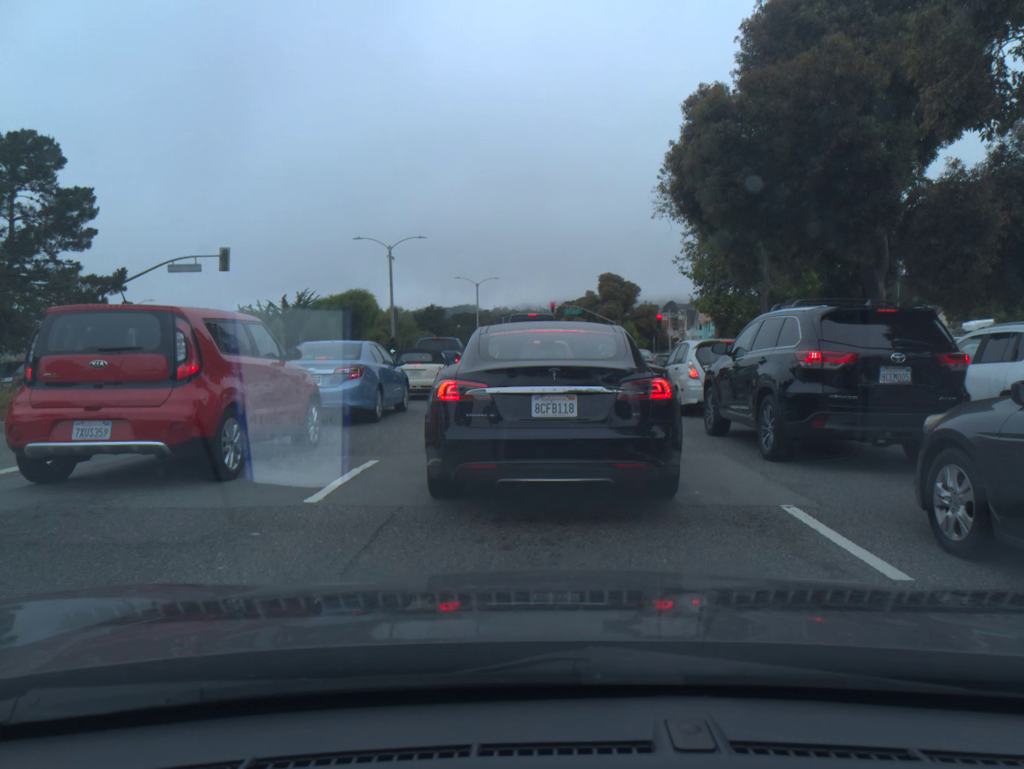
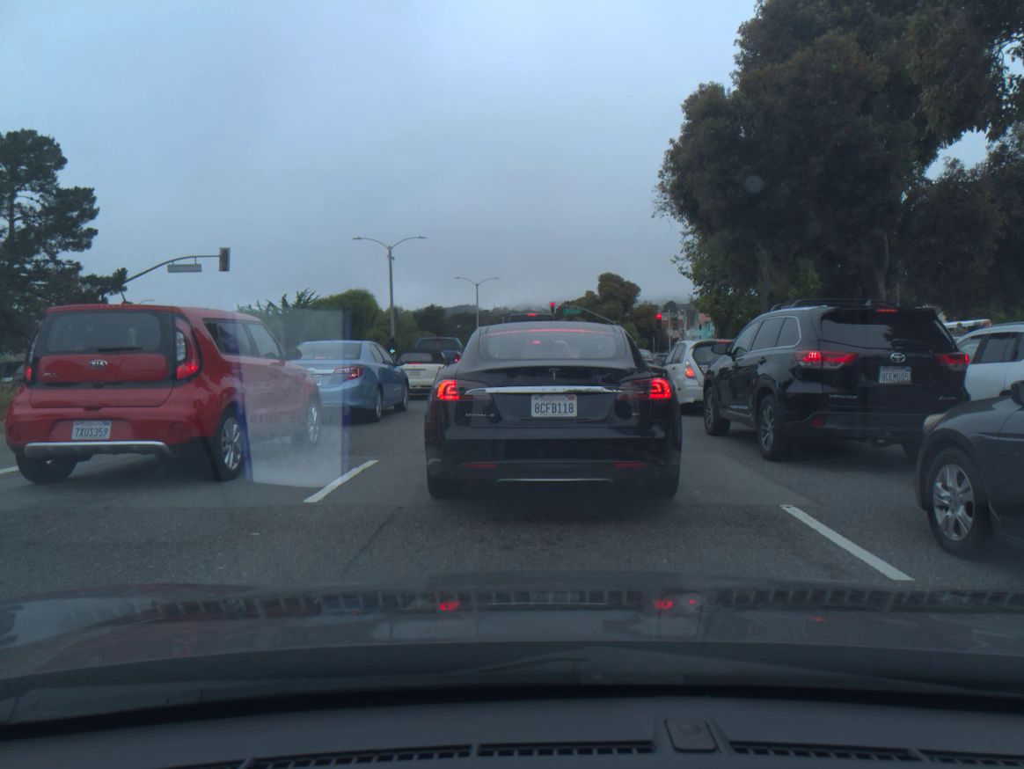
(0.0, 0.0) m; 0°
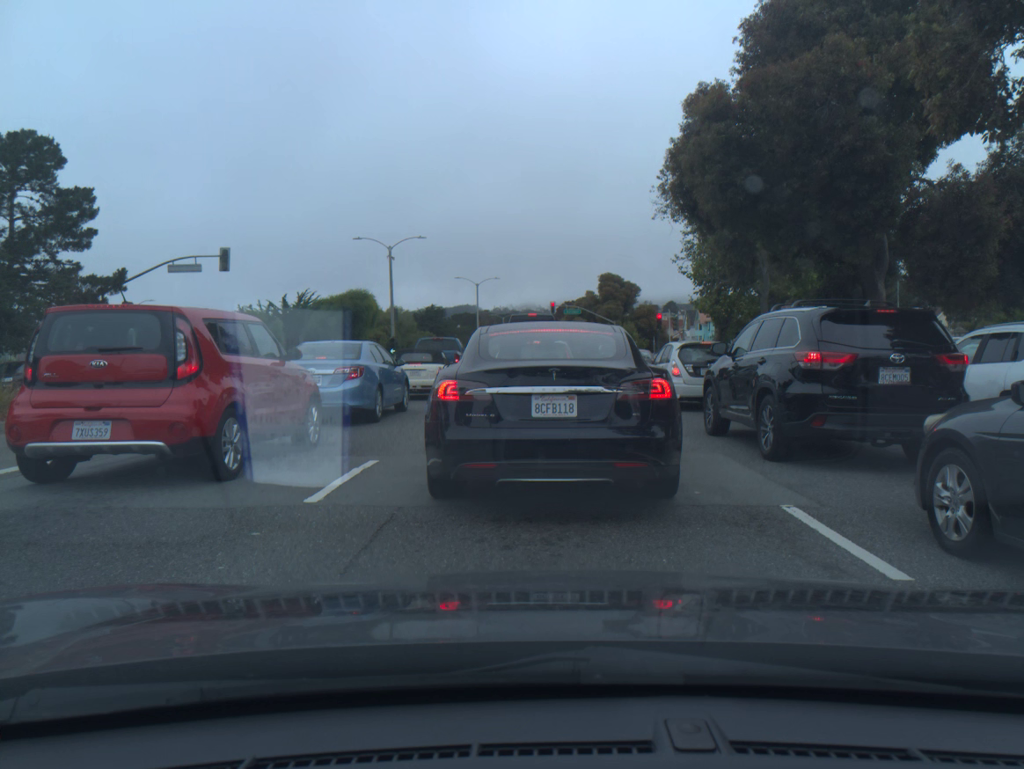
(0.0, 0.0) m; 0°
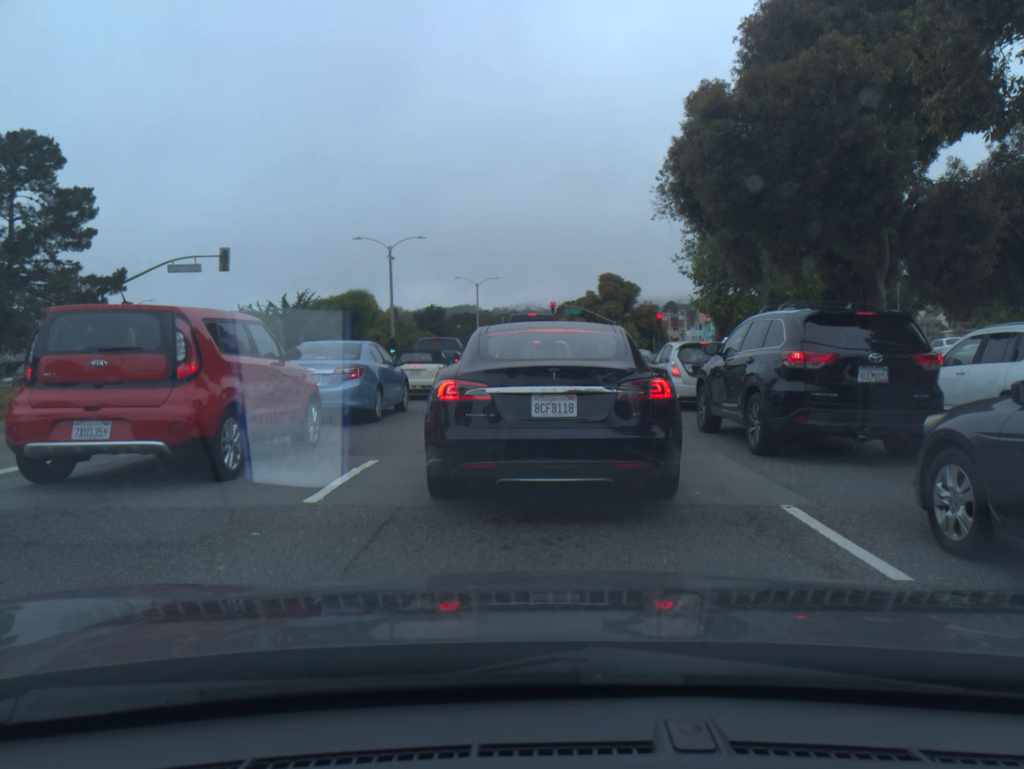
(0.0, 0.0) m; 0°
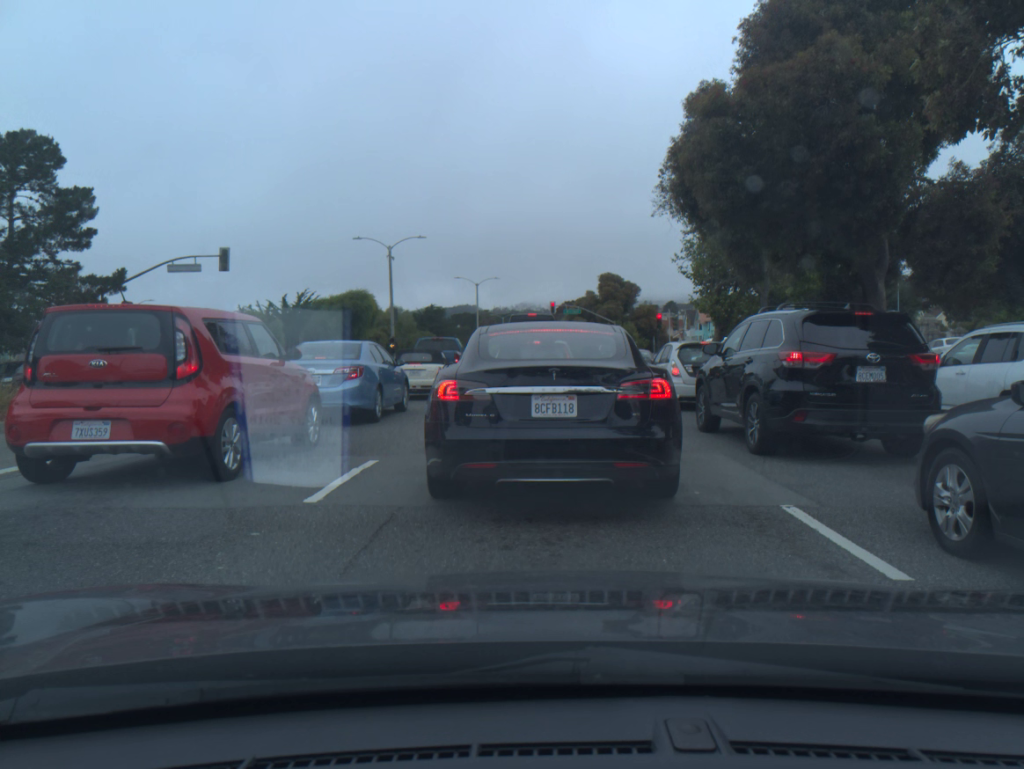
(0.0, 0.0) m; 0°
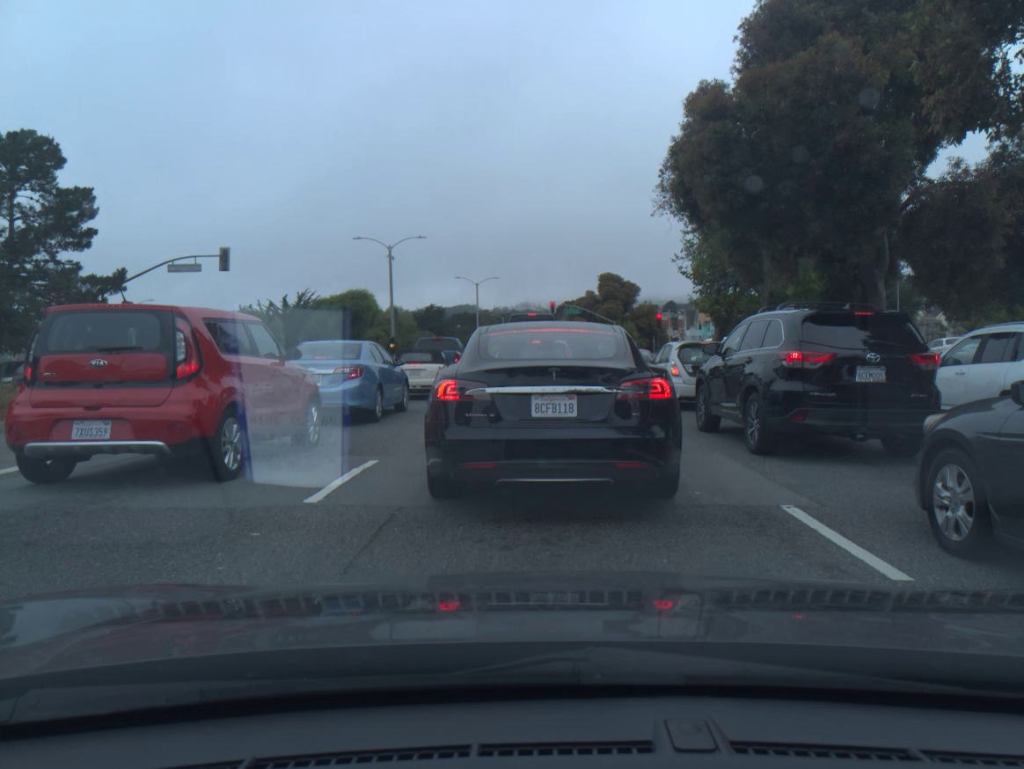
(0.0, 0.0) m; 0°
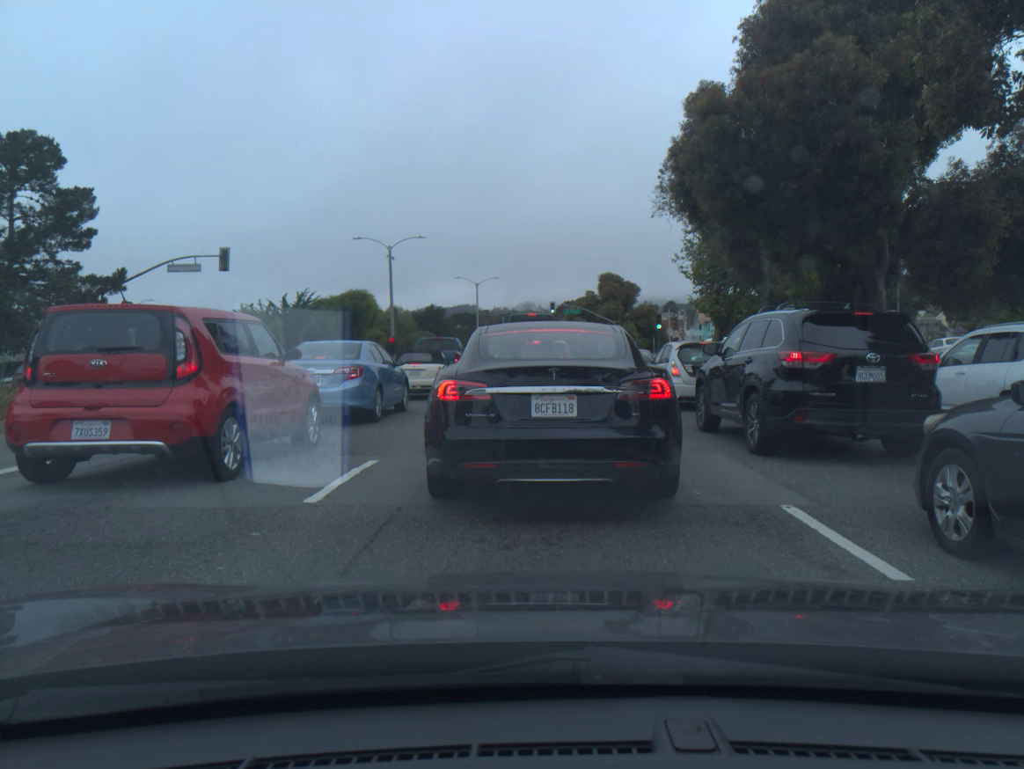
(0.0, 0.0) m; 0°
